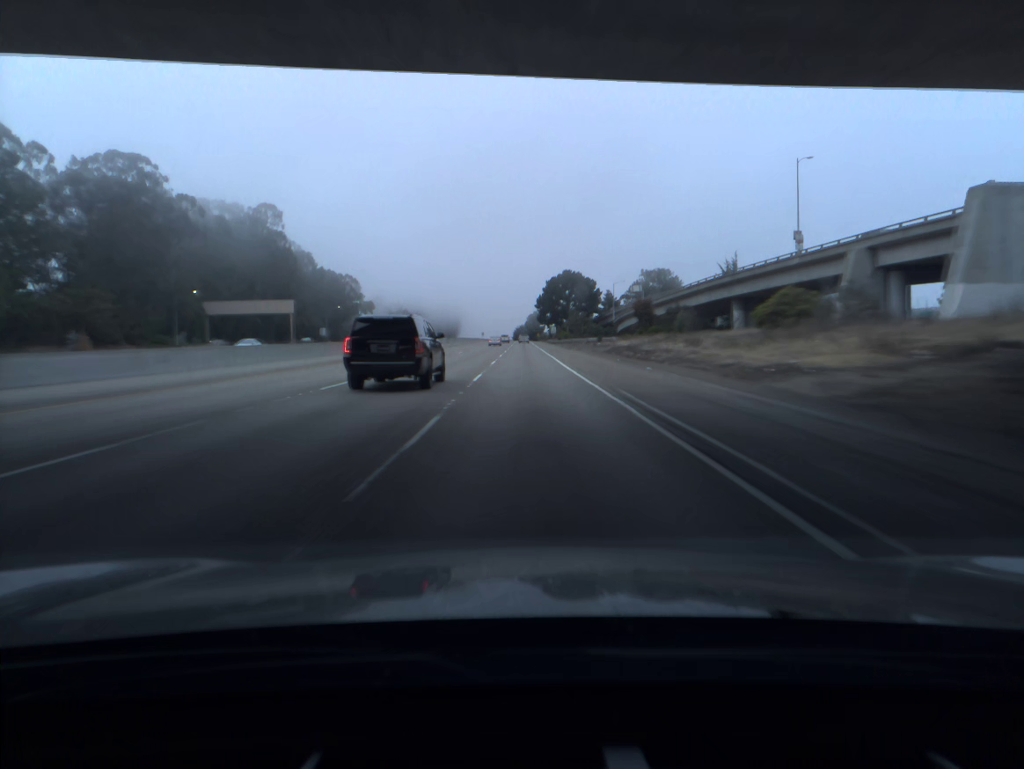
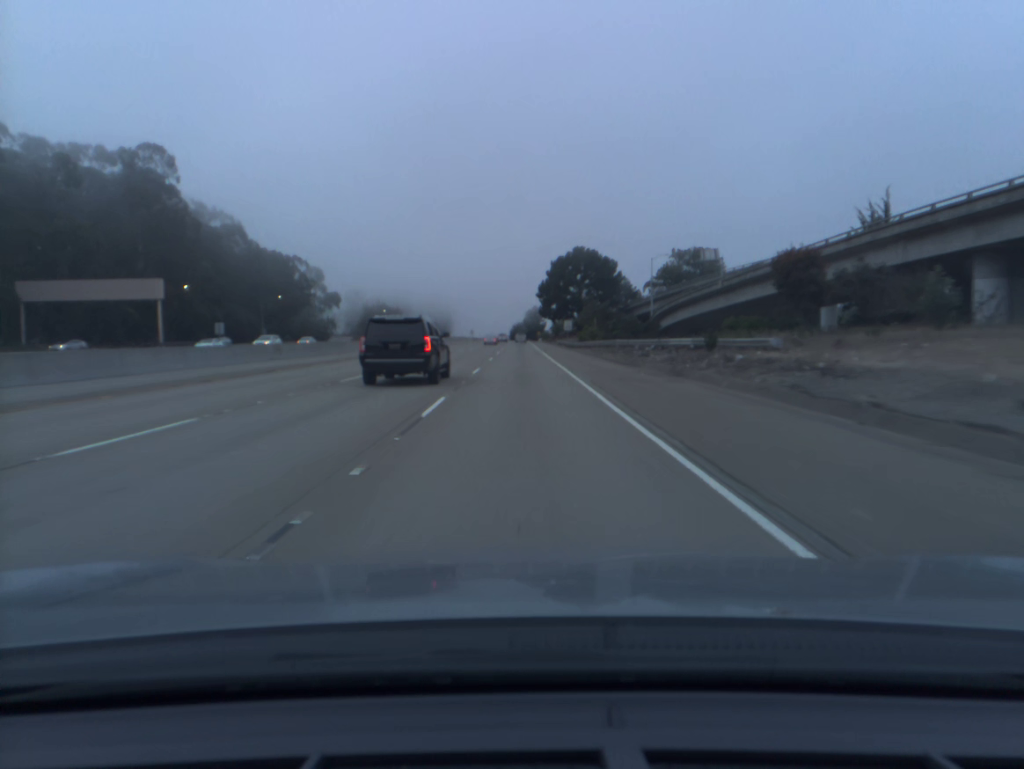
(+0.1, +54.5) m; 0°
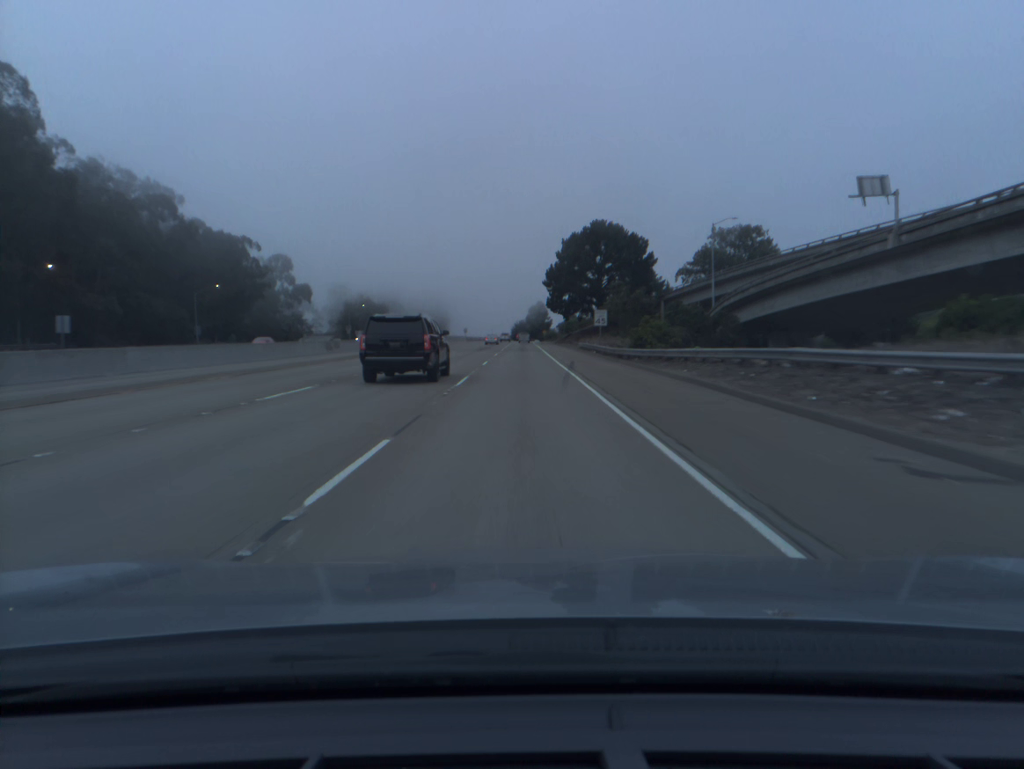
(0.0, +36.3) m; 0°
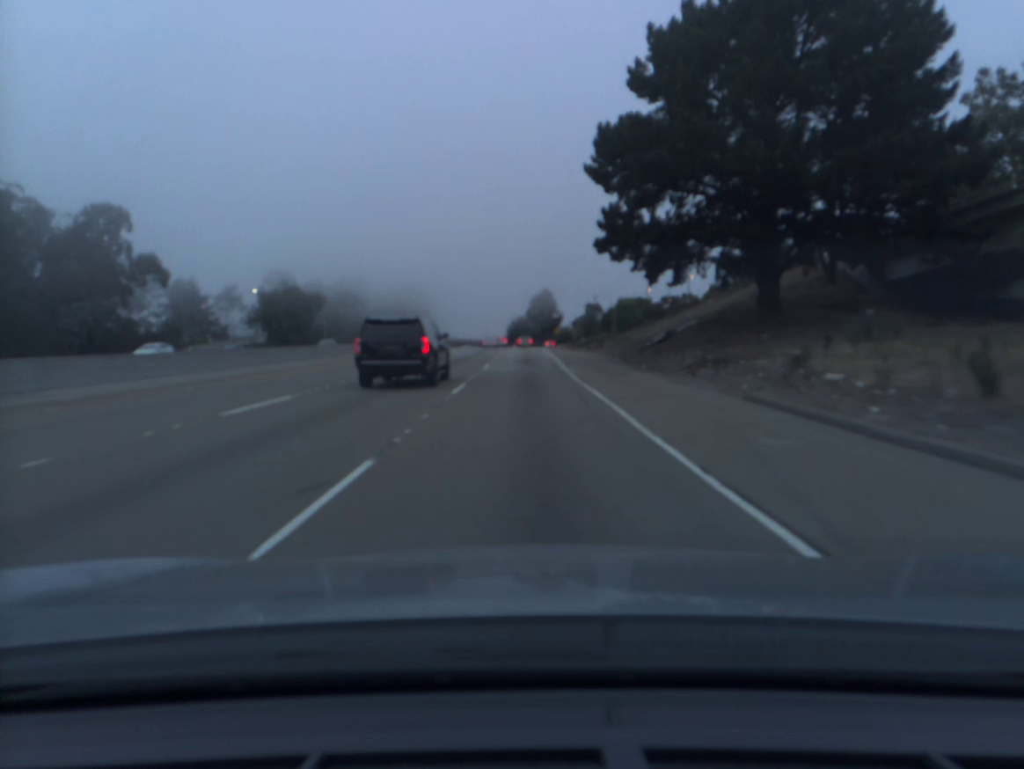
(-0.2, +90.4) m; 0°
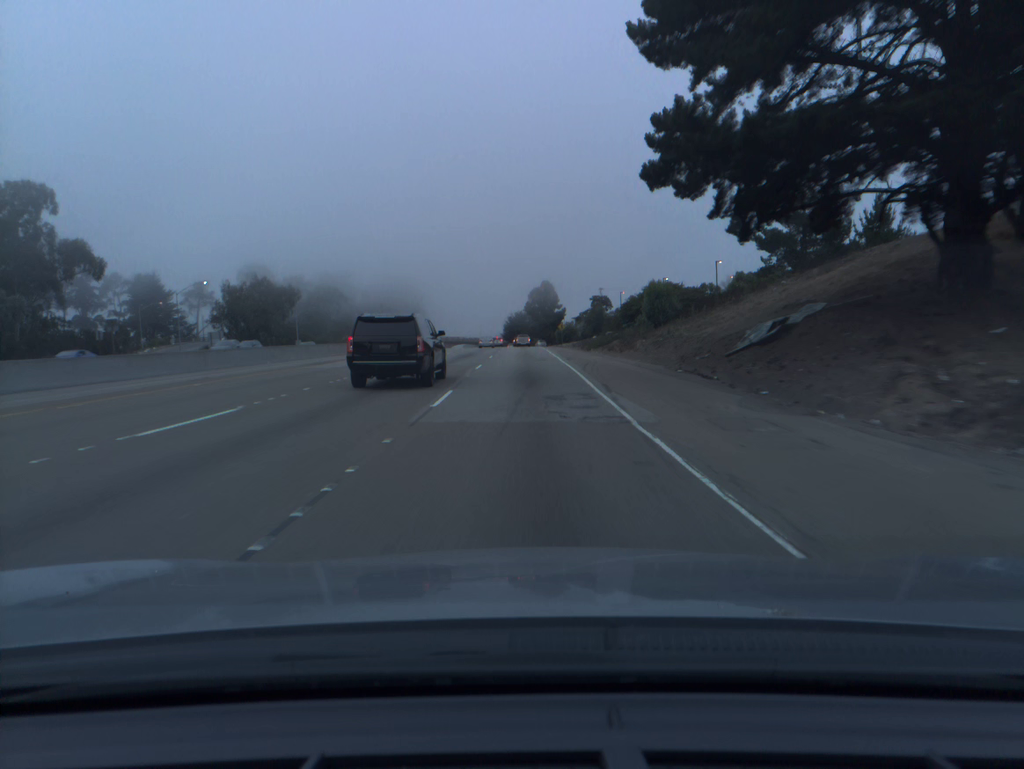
(0.0, +17.9) m; 0°
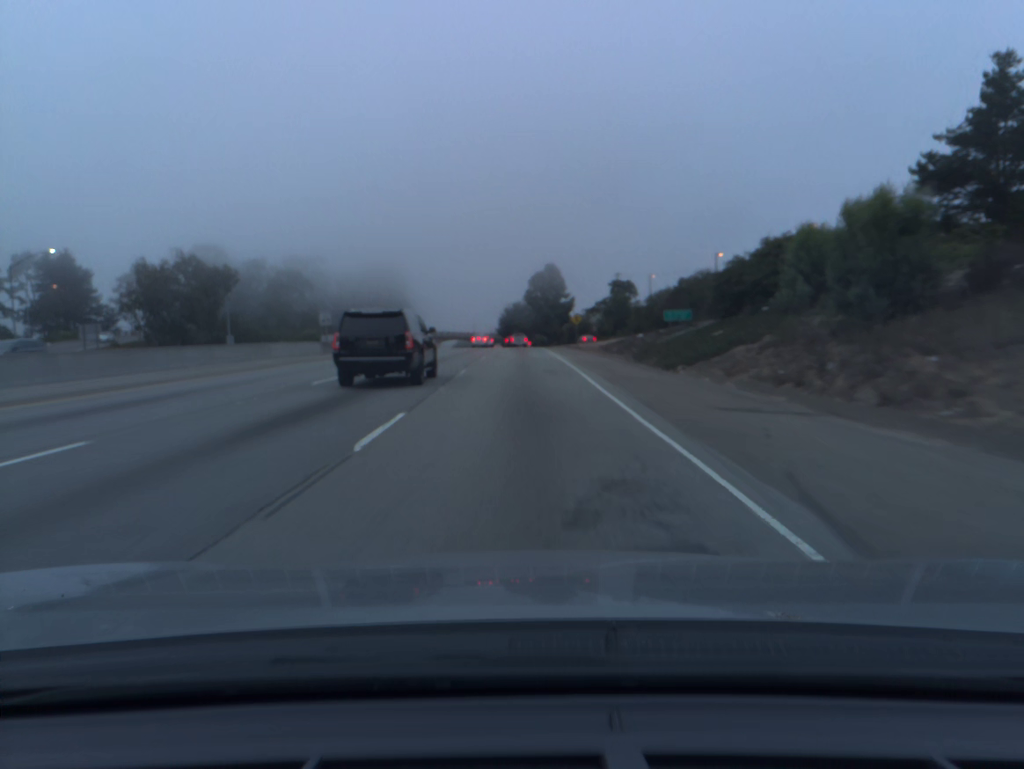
(0.0, +34.9) m; 0°
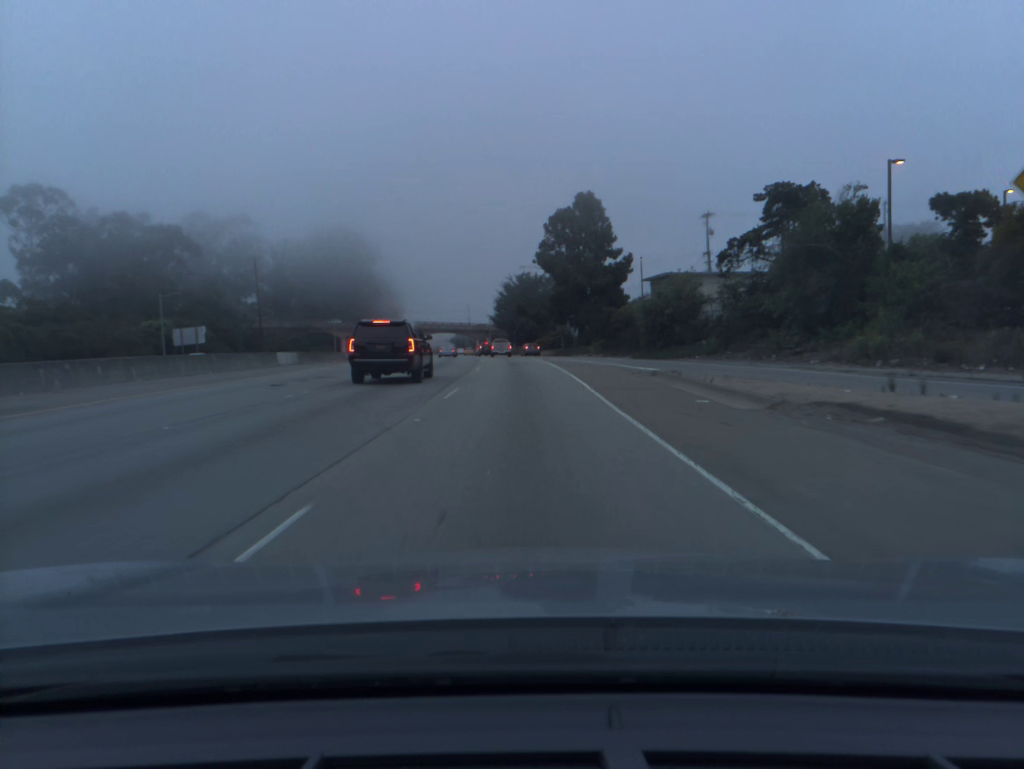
(-0.3, +79.2) m; -1°
